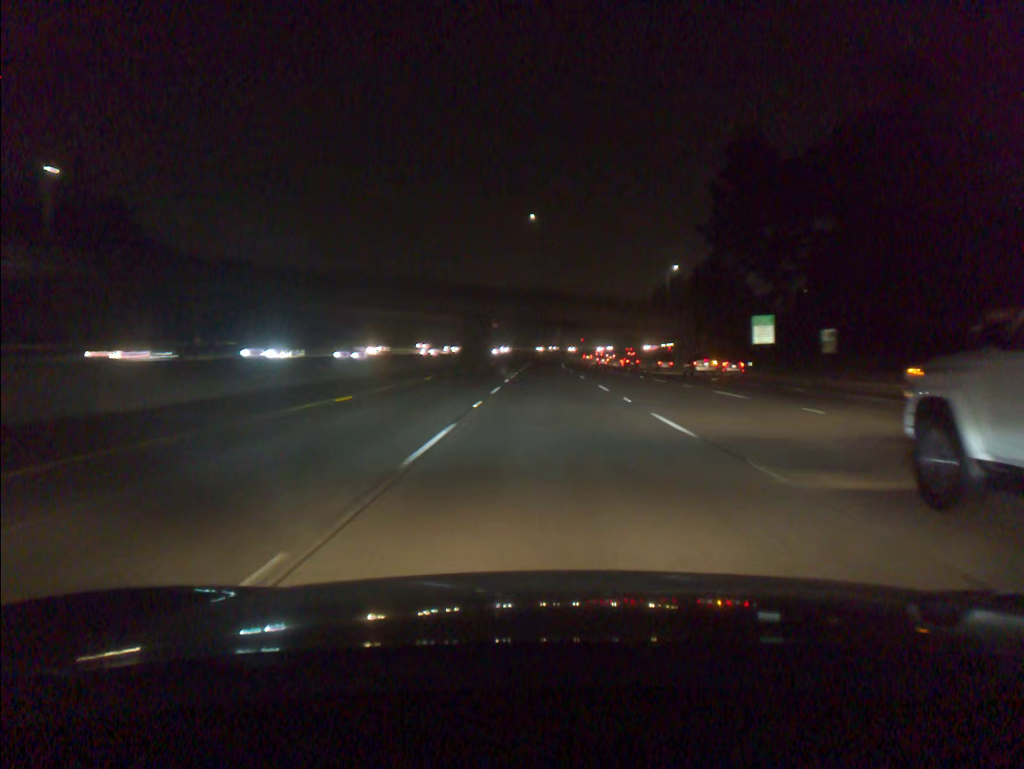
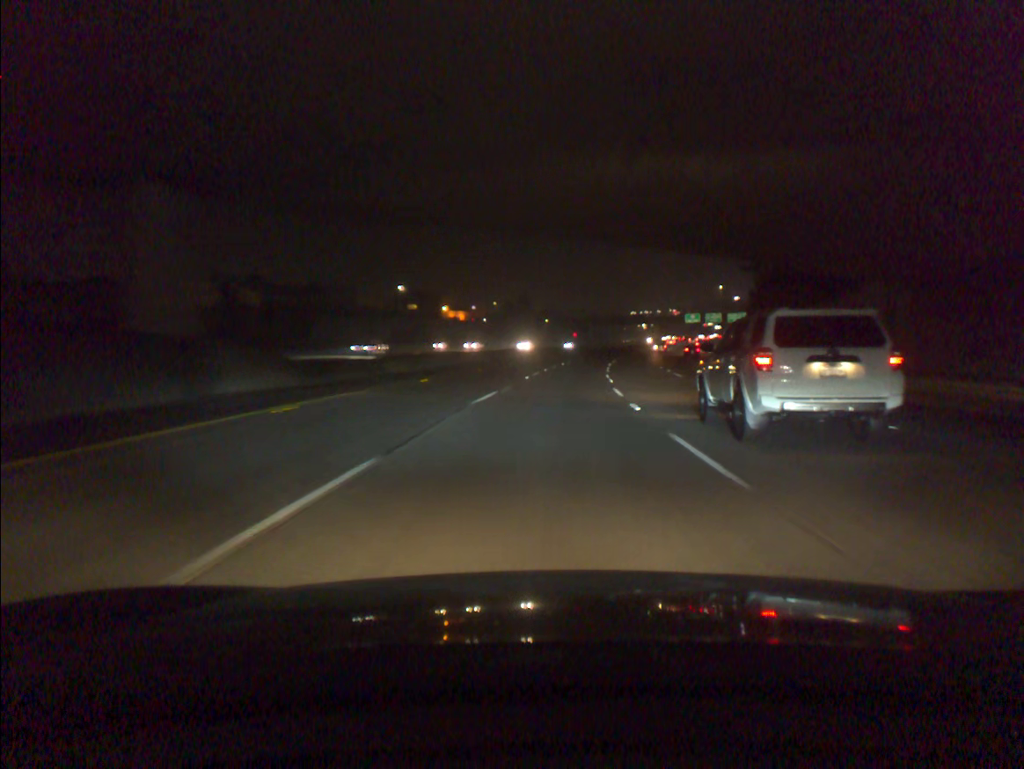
(+0.6, +91.9) m; +1°
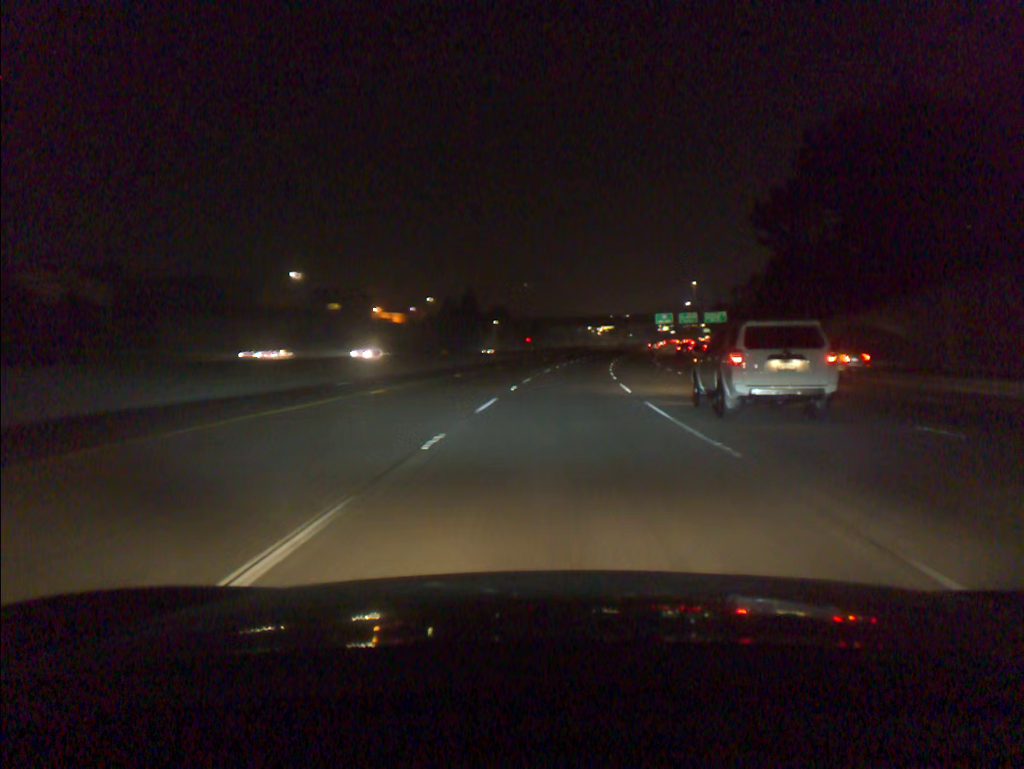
(+1.0, +36.5) m; +3°
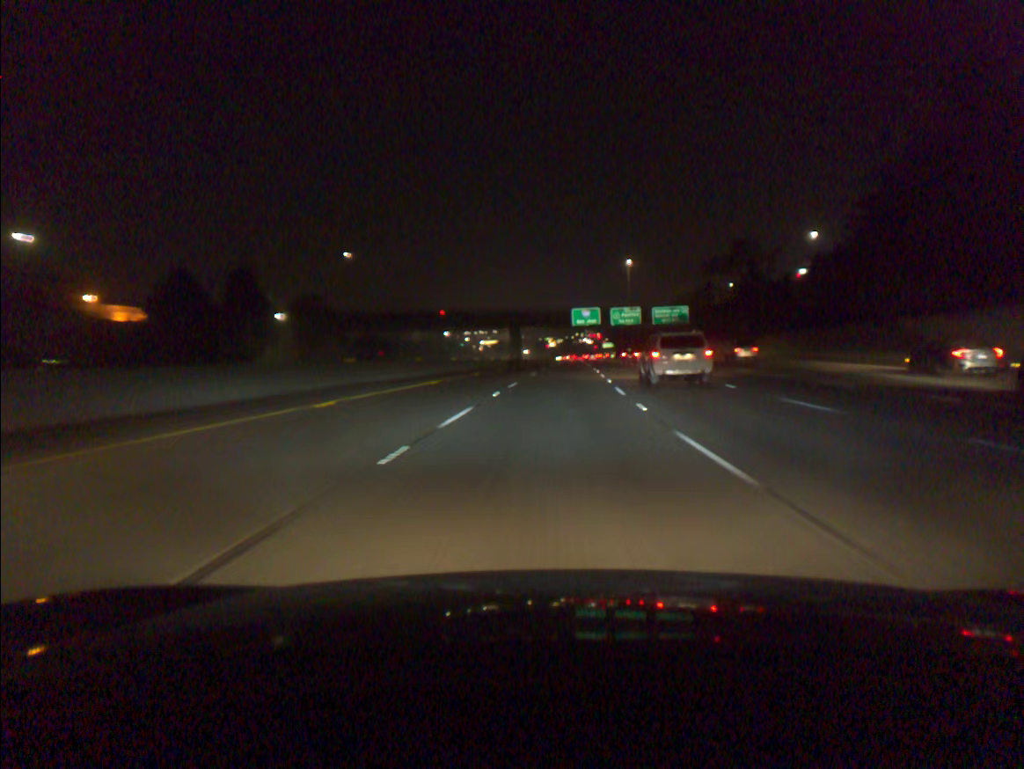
(+7.3, +90.4) m; +9°
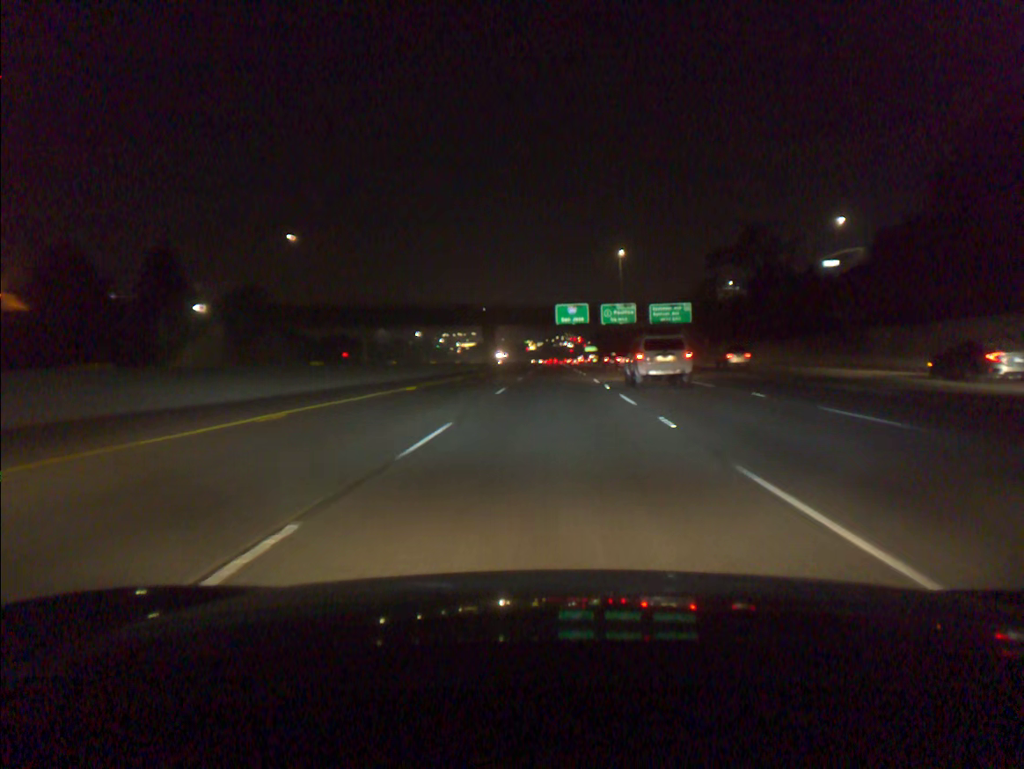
(+0.2, +18.1) m; +1°
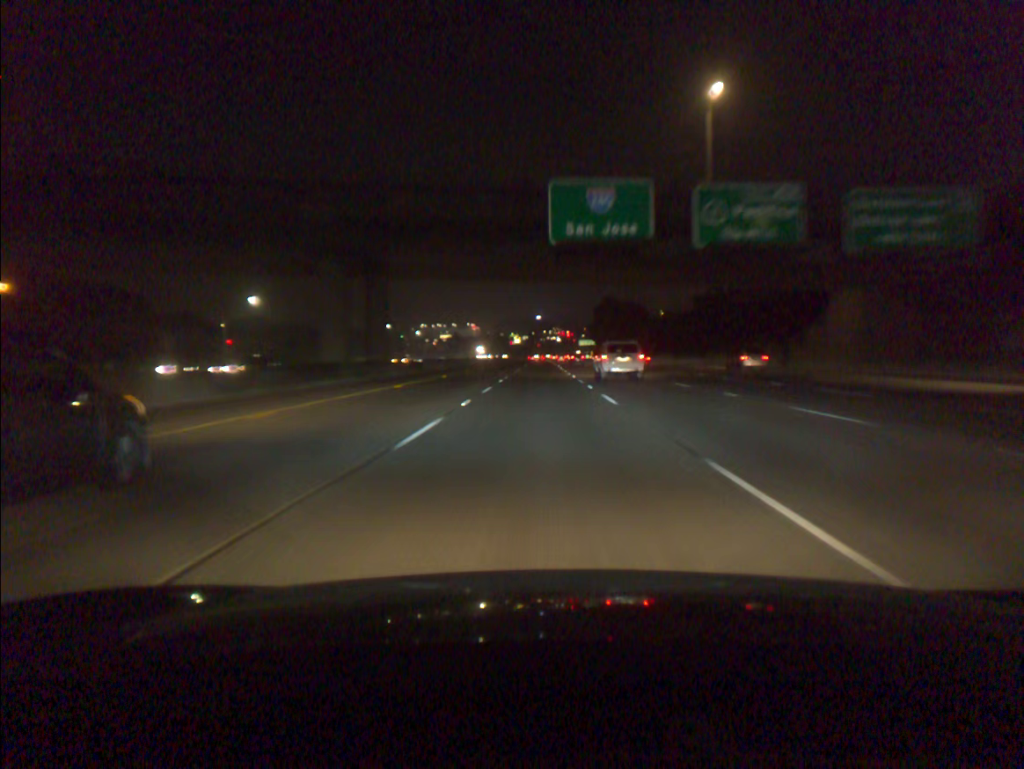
(+1.3, +72.6) m; +1°
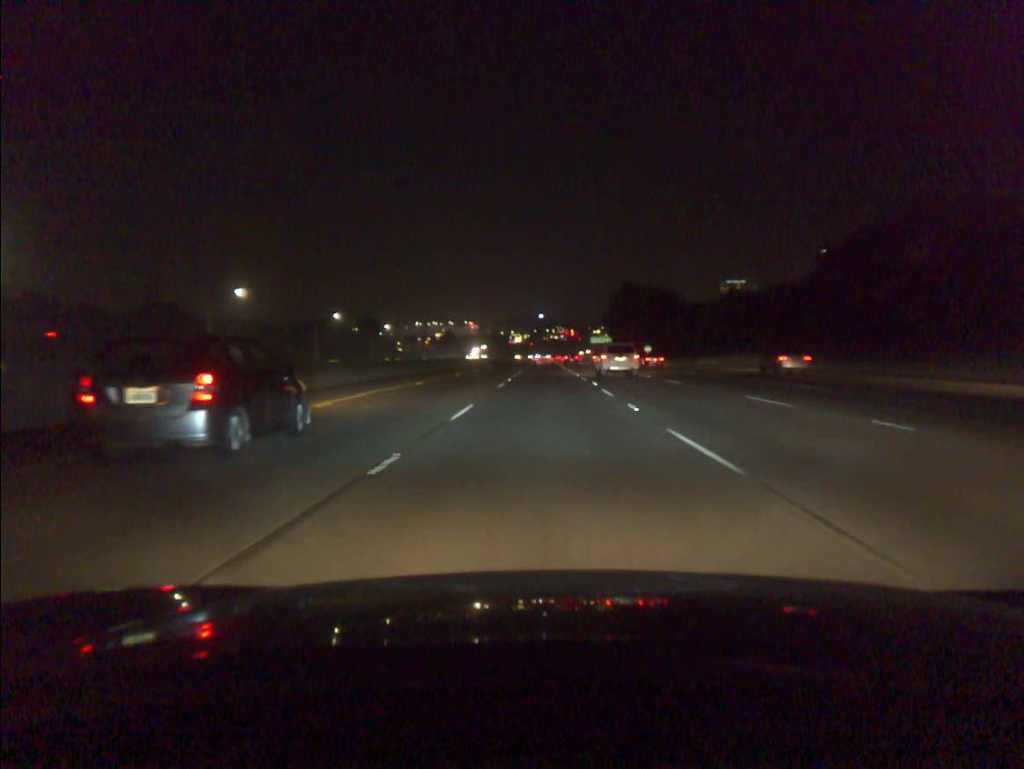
(-0.1, +54.8) m; 0°
